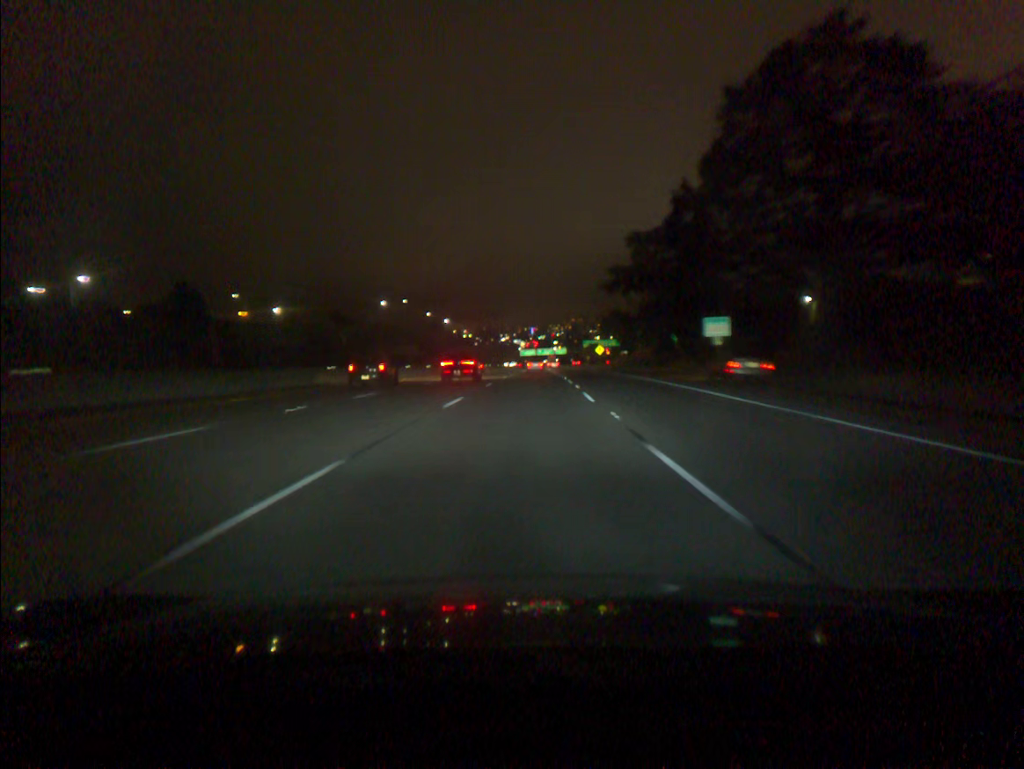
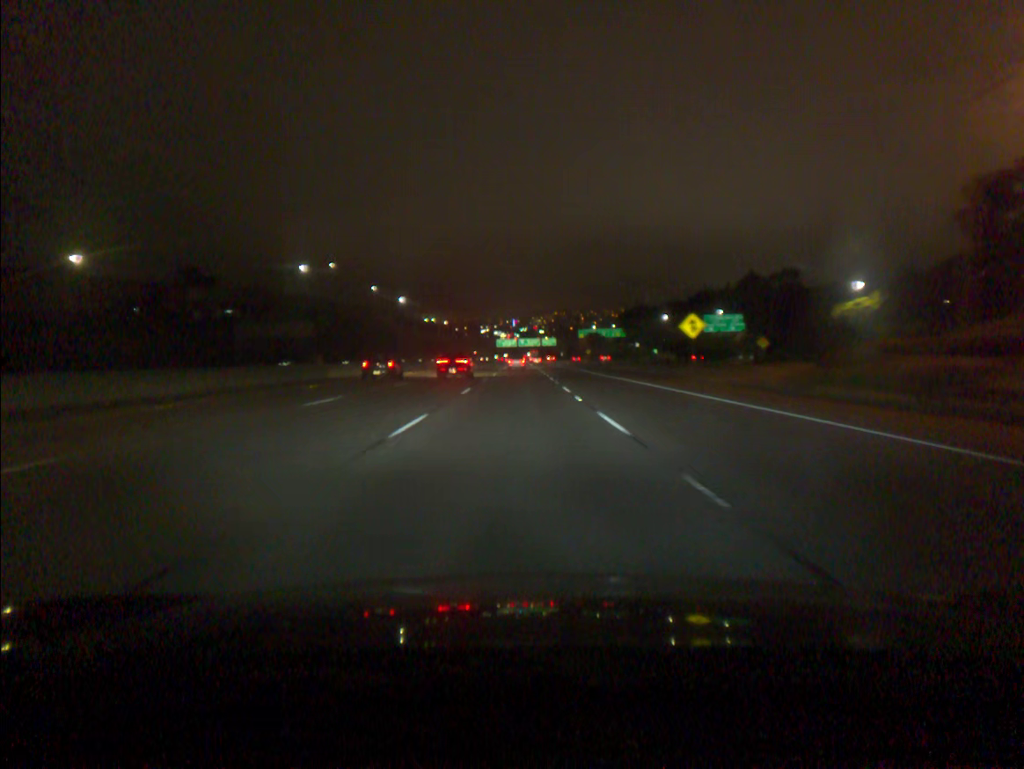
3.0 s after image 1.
(+2.3, +92.3) m; +2°
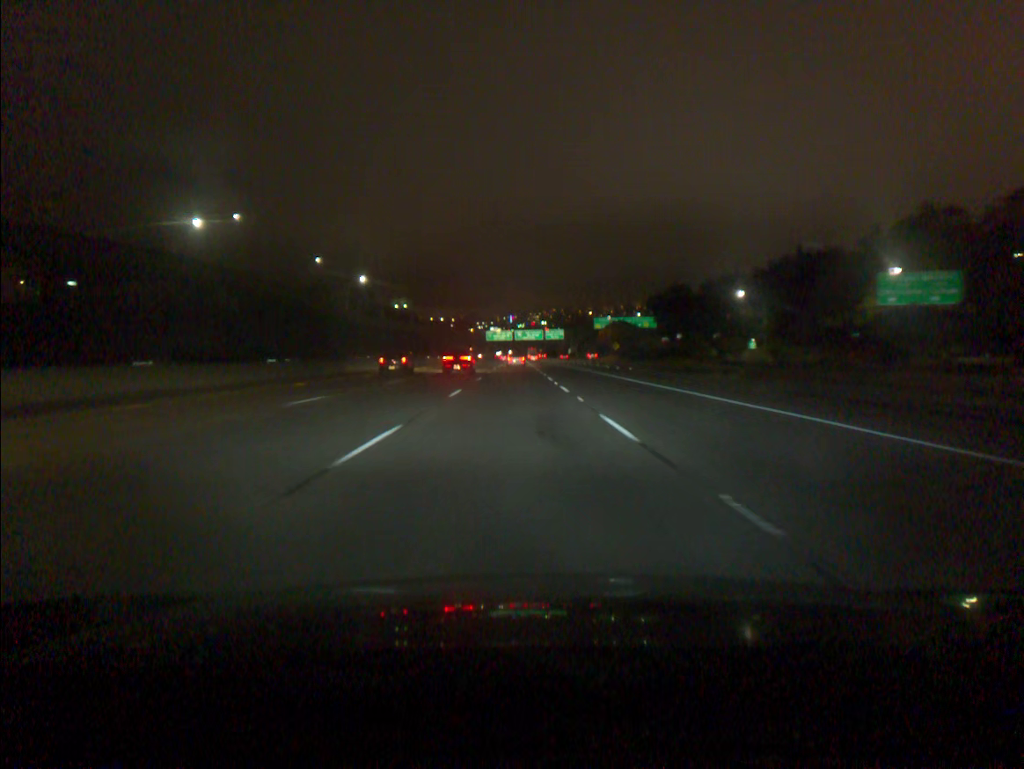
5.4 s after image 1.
(+0.2, +74.1) m; 0°
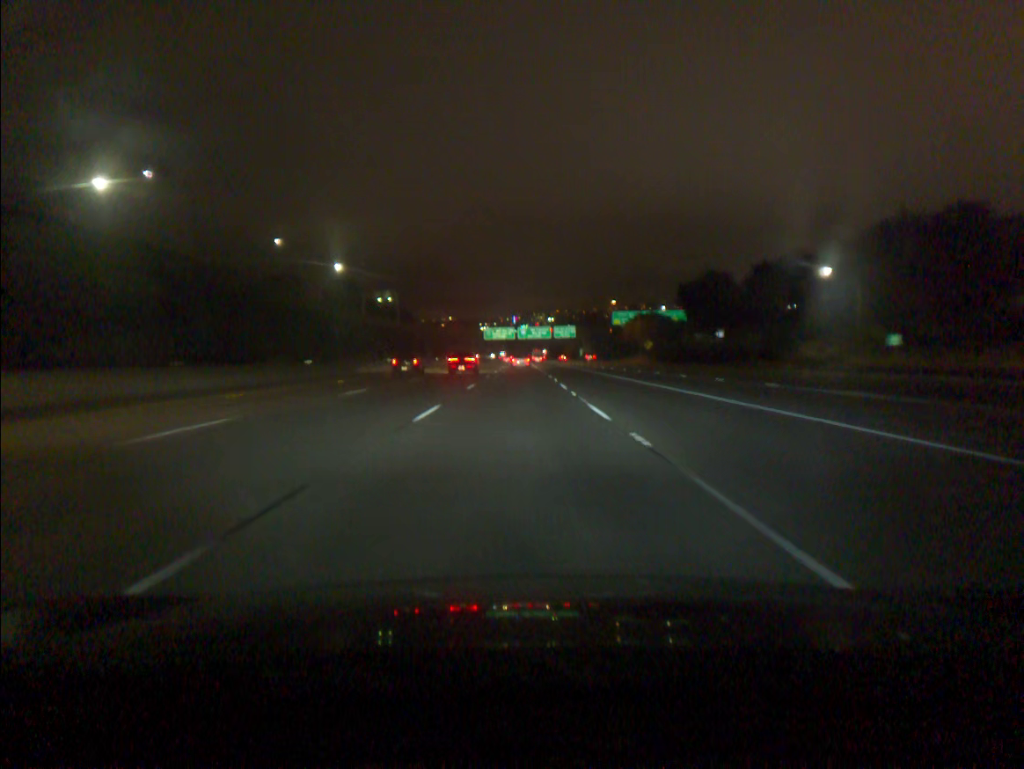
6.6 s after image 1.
(-0.1, +37.0) m; 0°
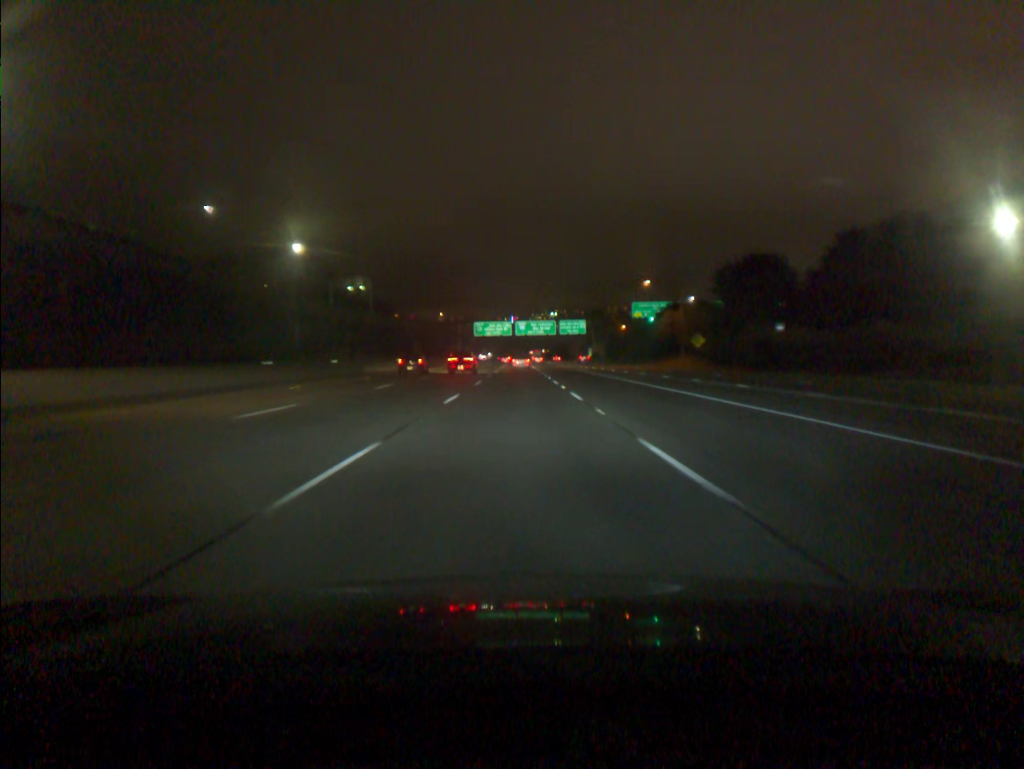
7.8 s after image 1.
(0.0, +37.0) m; 0°
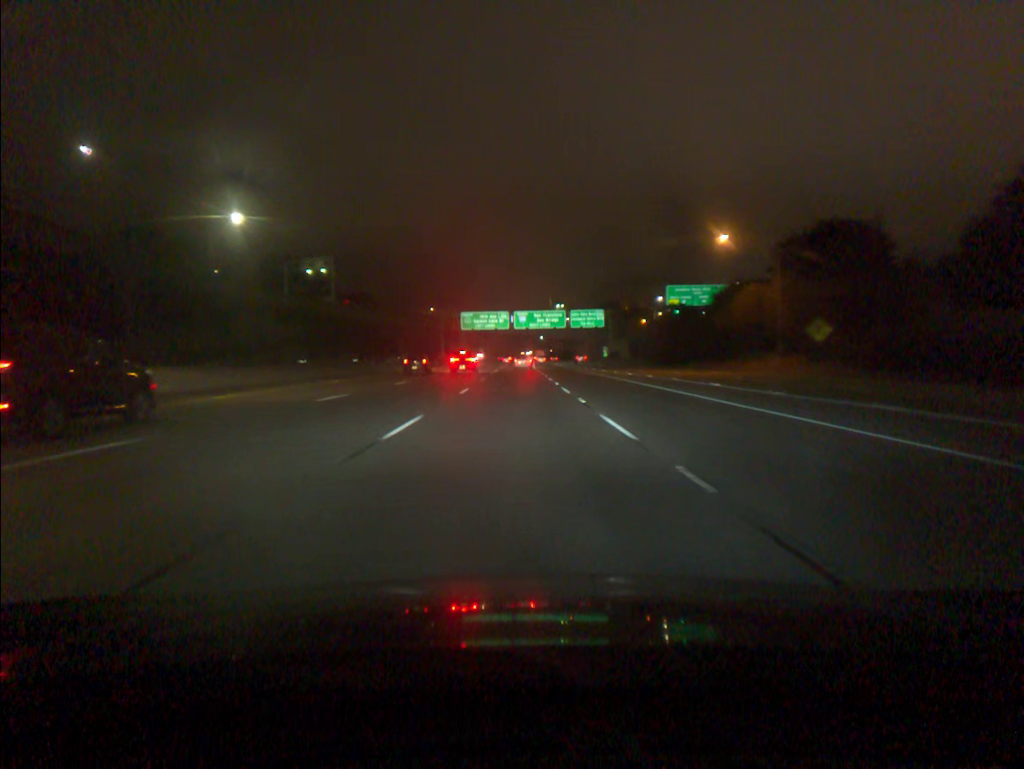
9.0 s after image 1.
(0.0, +37.0) m; 0°
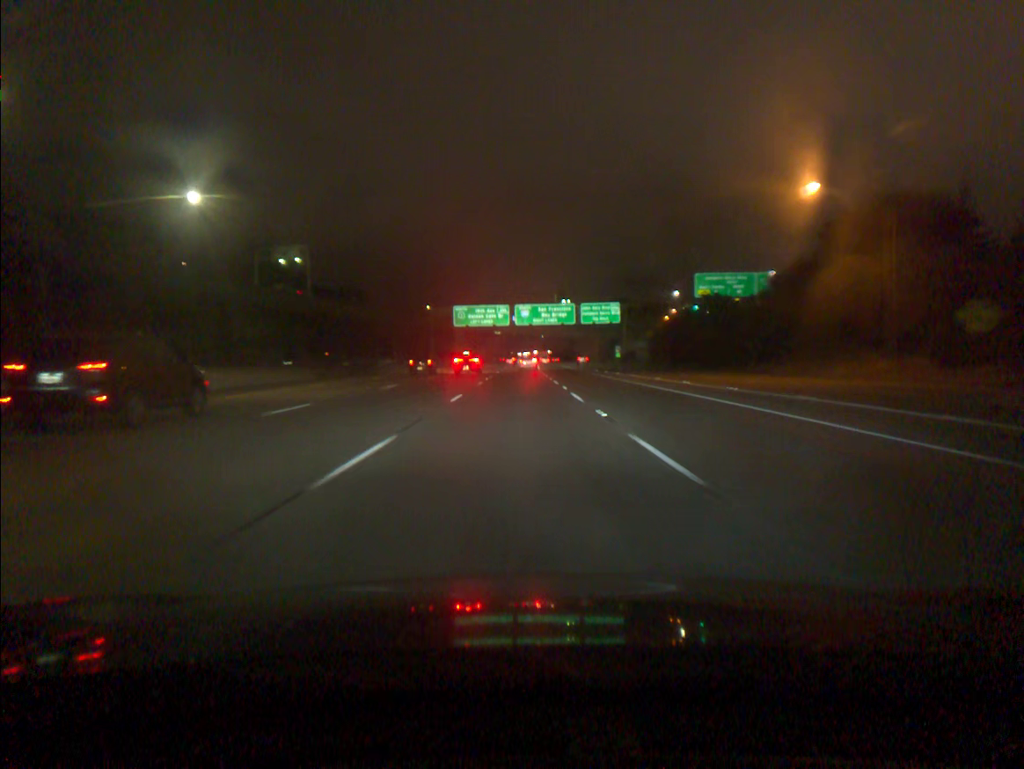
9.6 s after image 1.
(0.0, +18.5) m; 0°
